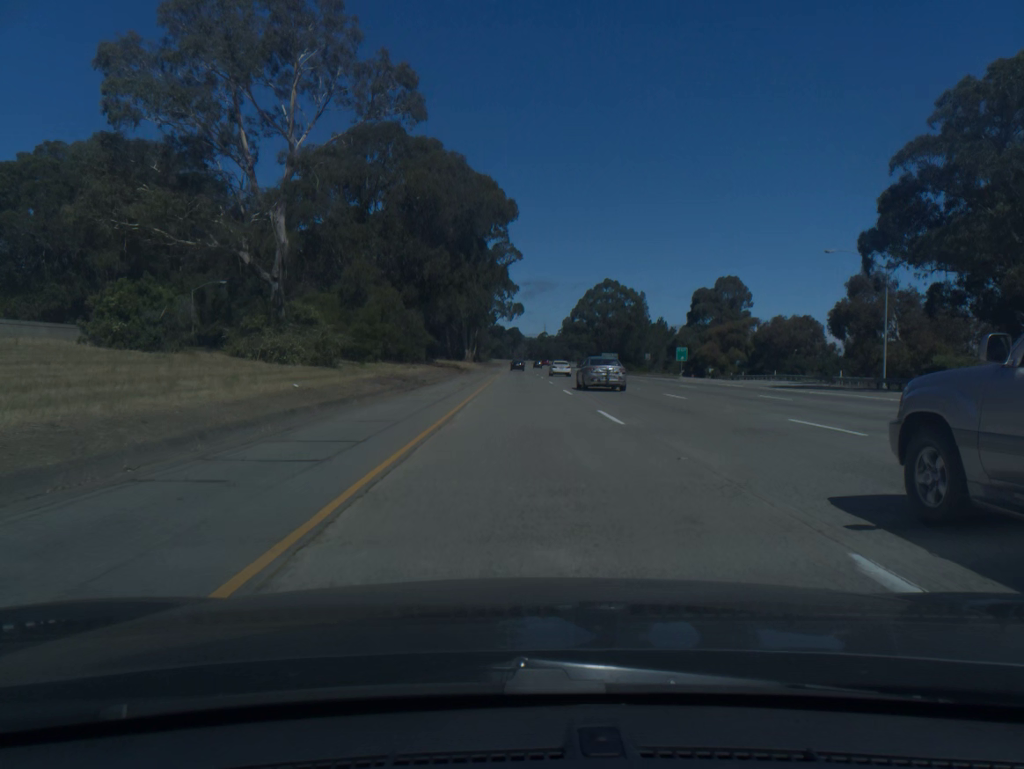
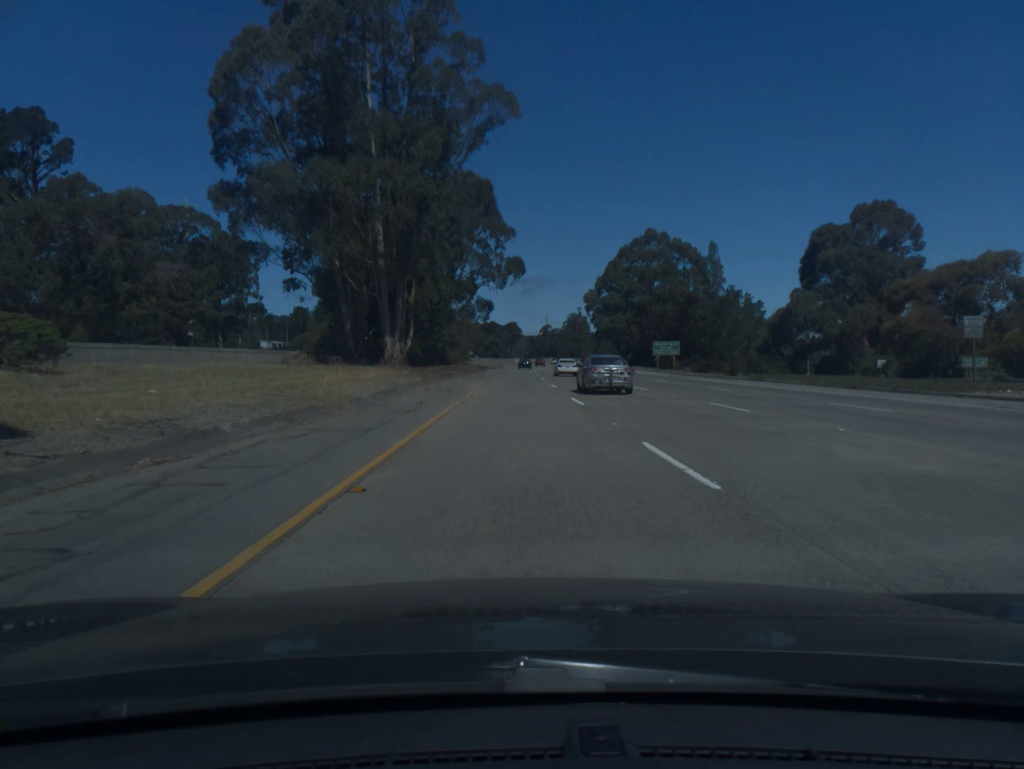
(+0.1, +81.3) m; 0°
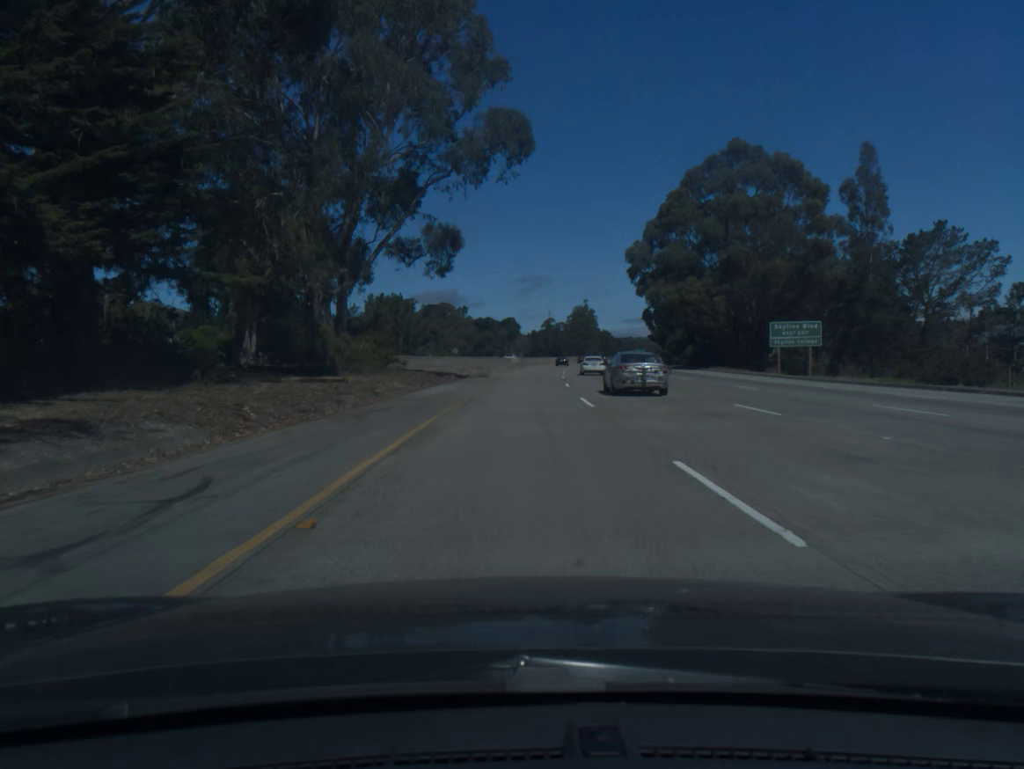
(-0.2, +60.6) m; 0°
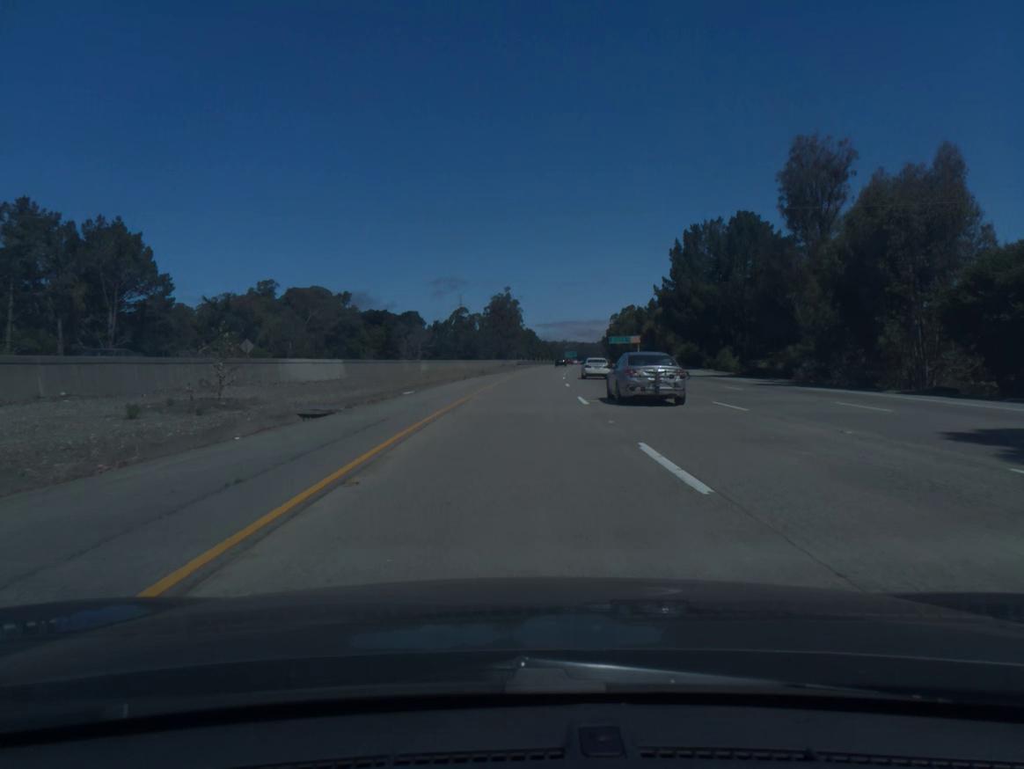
(+5.0, +100.6) m; +6°
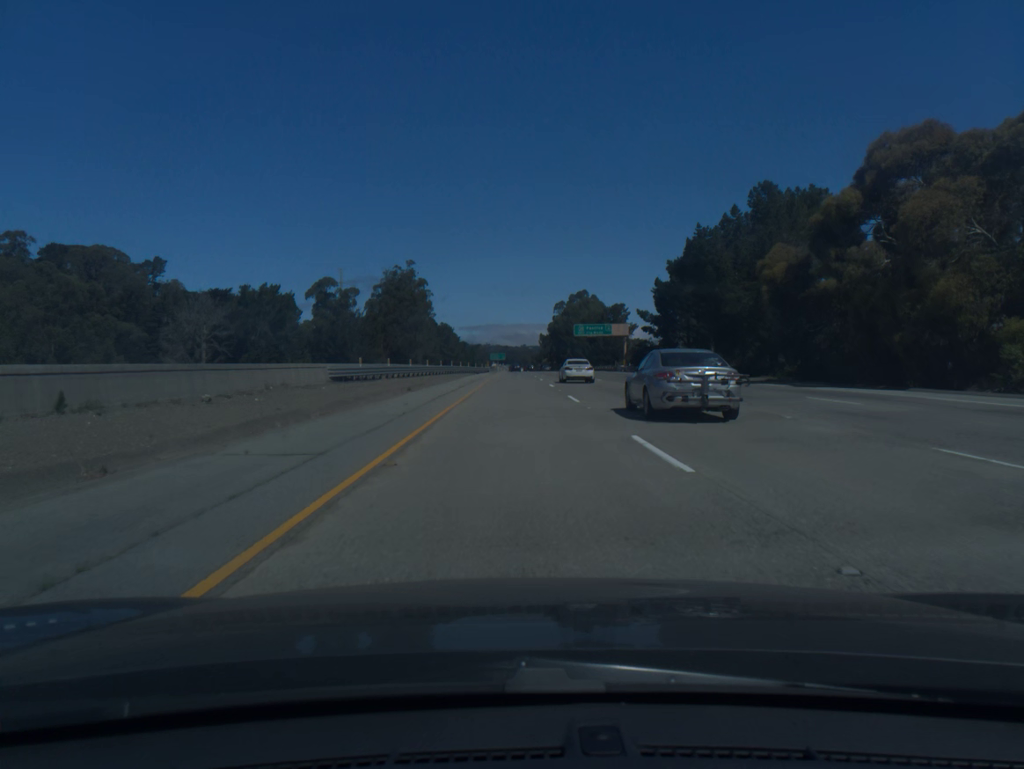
(+5.1, +100.9) m; +6°
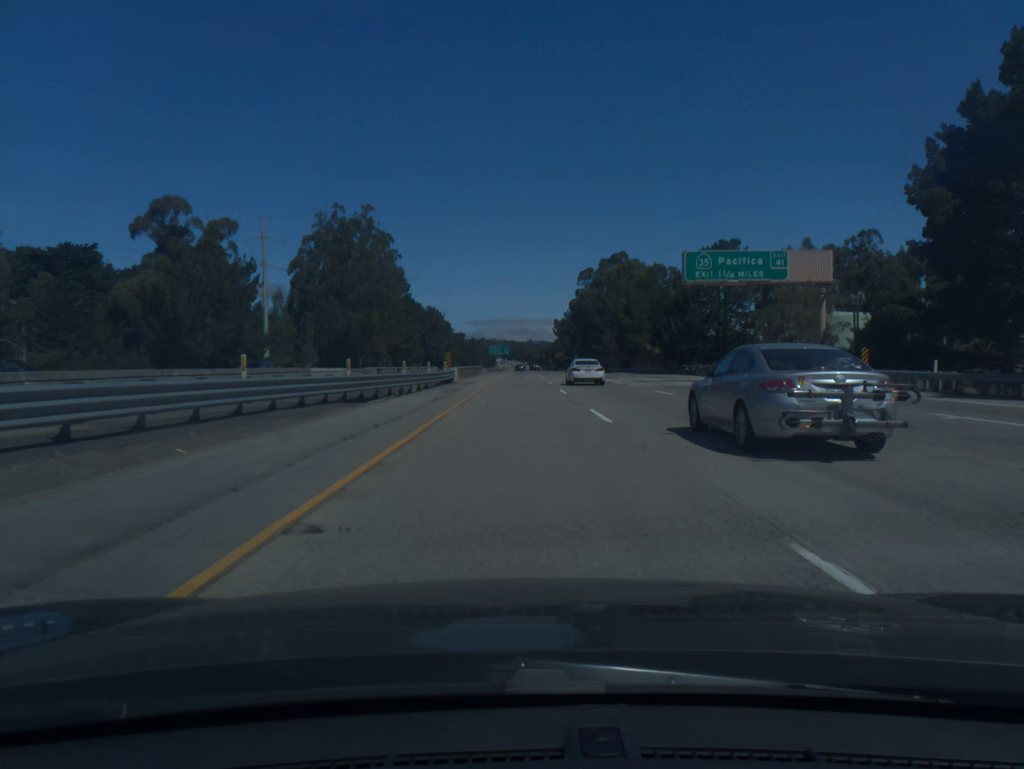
(-0.1, +80.9) m; 0°
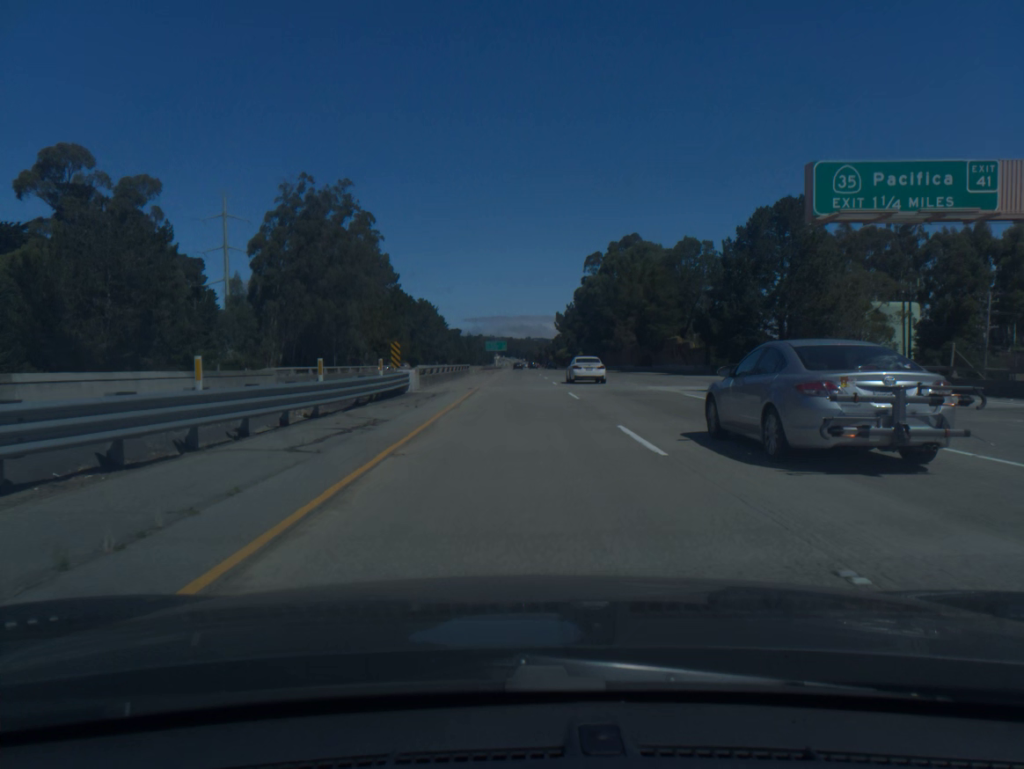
(0.0, +20.2) m; 0°
